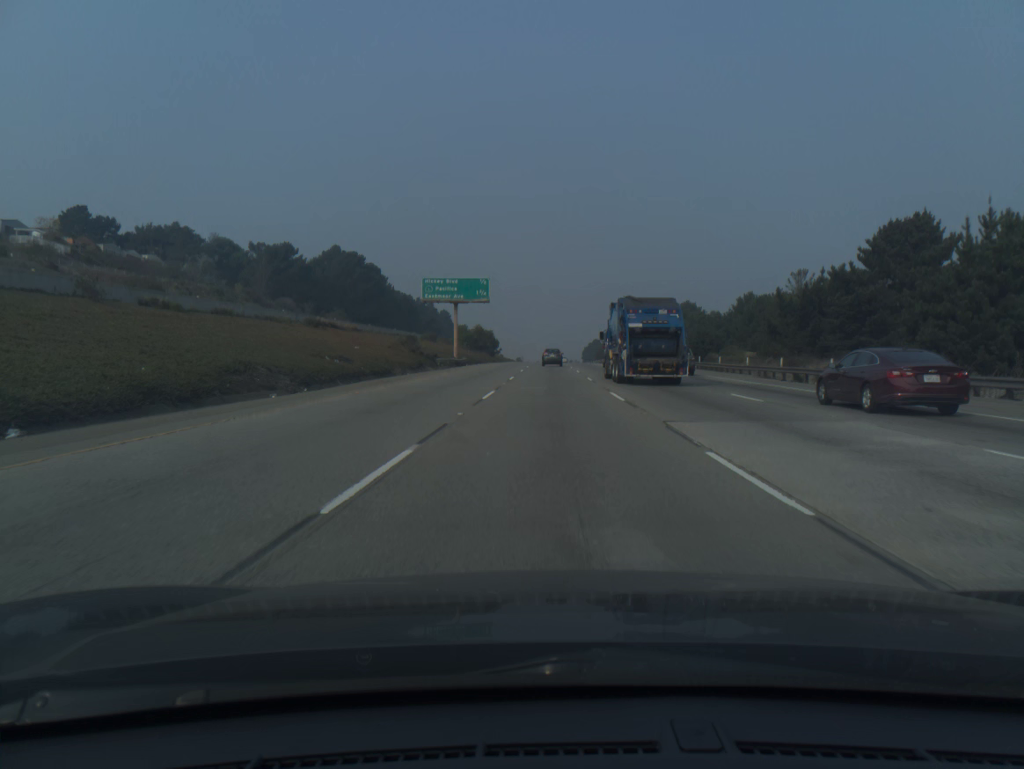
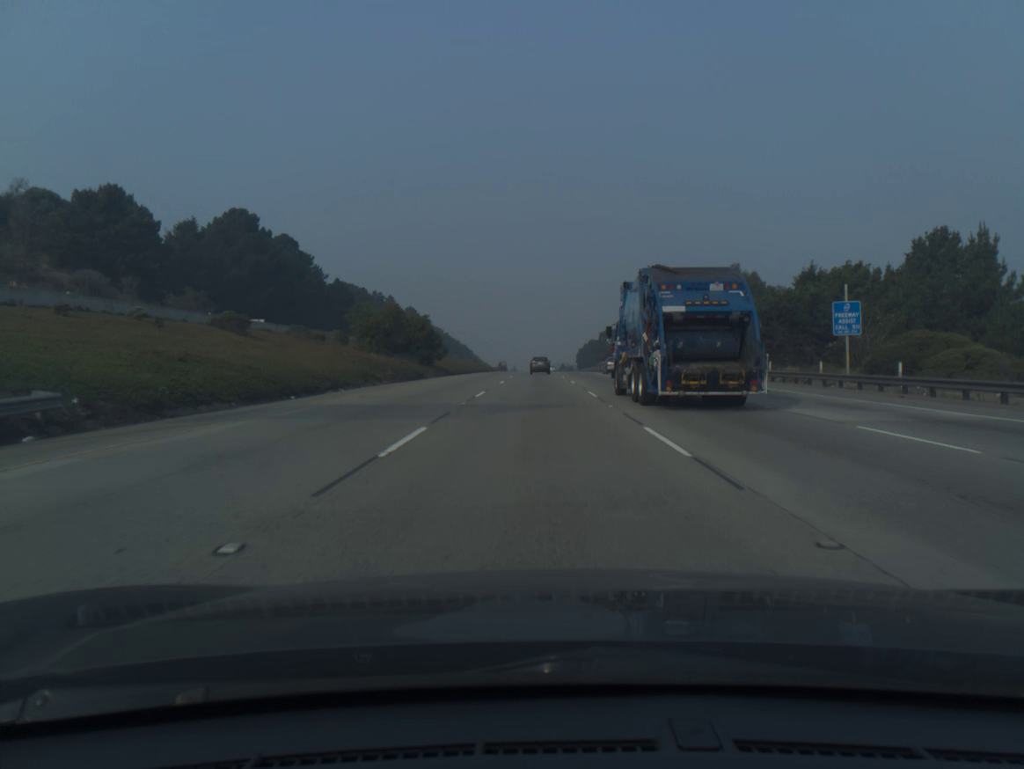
(+0.7, +69.6) m; +1°
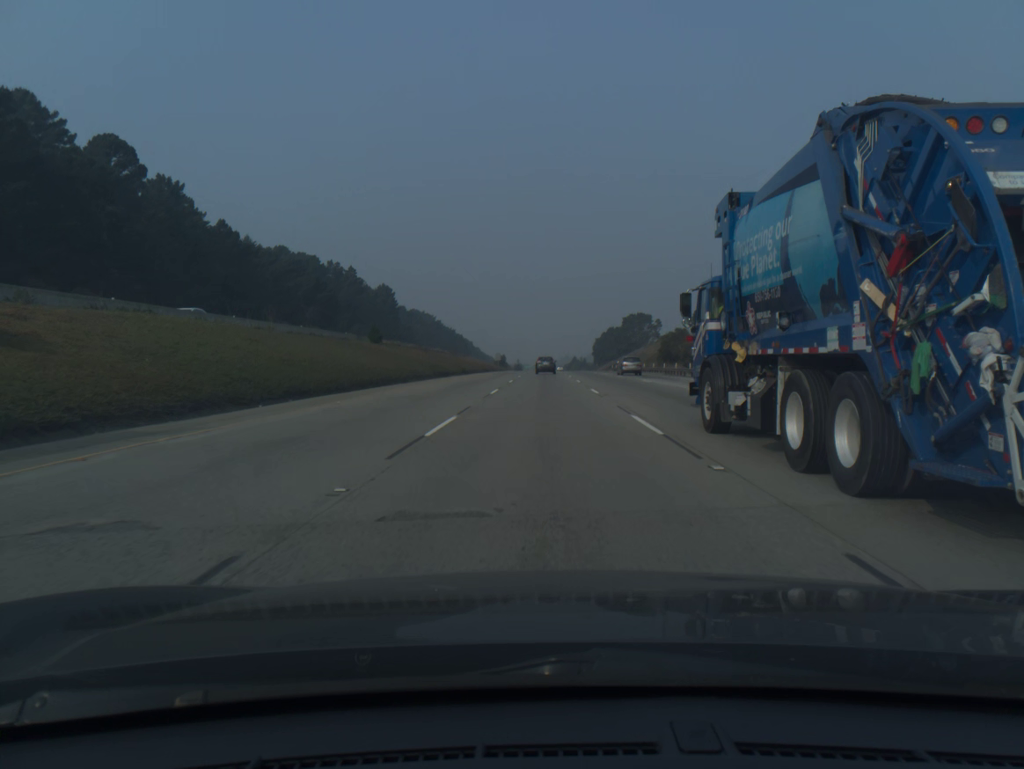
(-0.4, +70.3) m; -1°
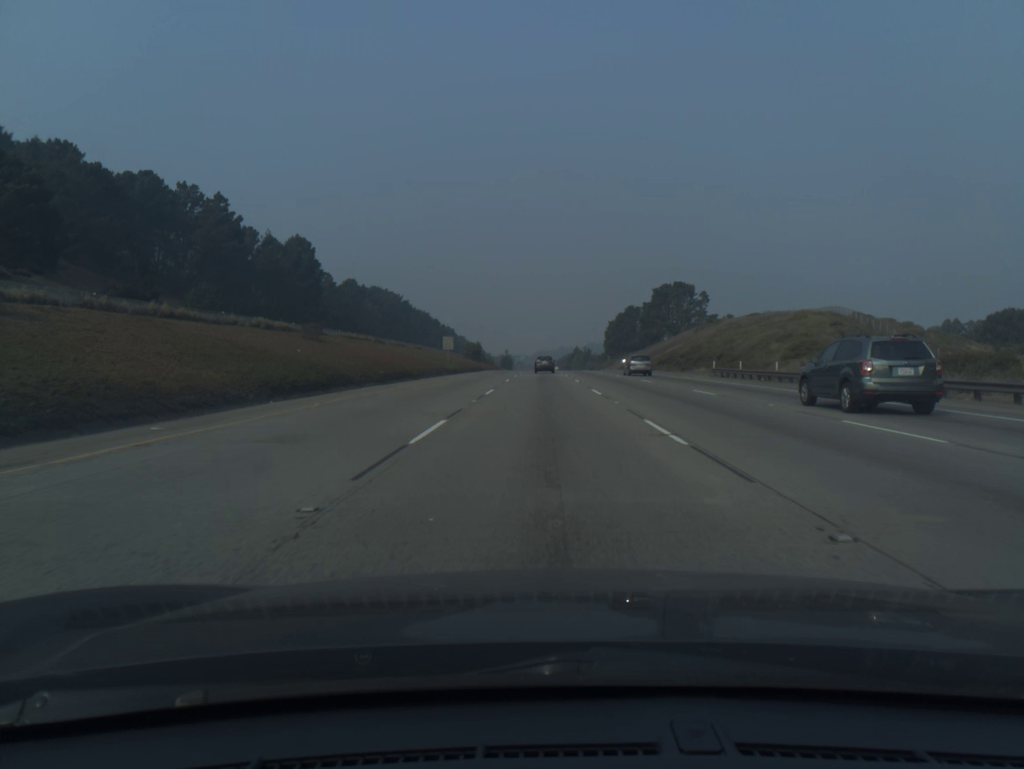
(+0.3, +89.1) m; 0°
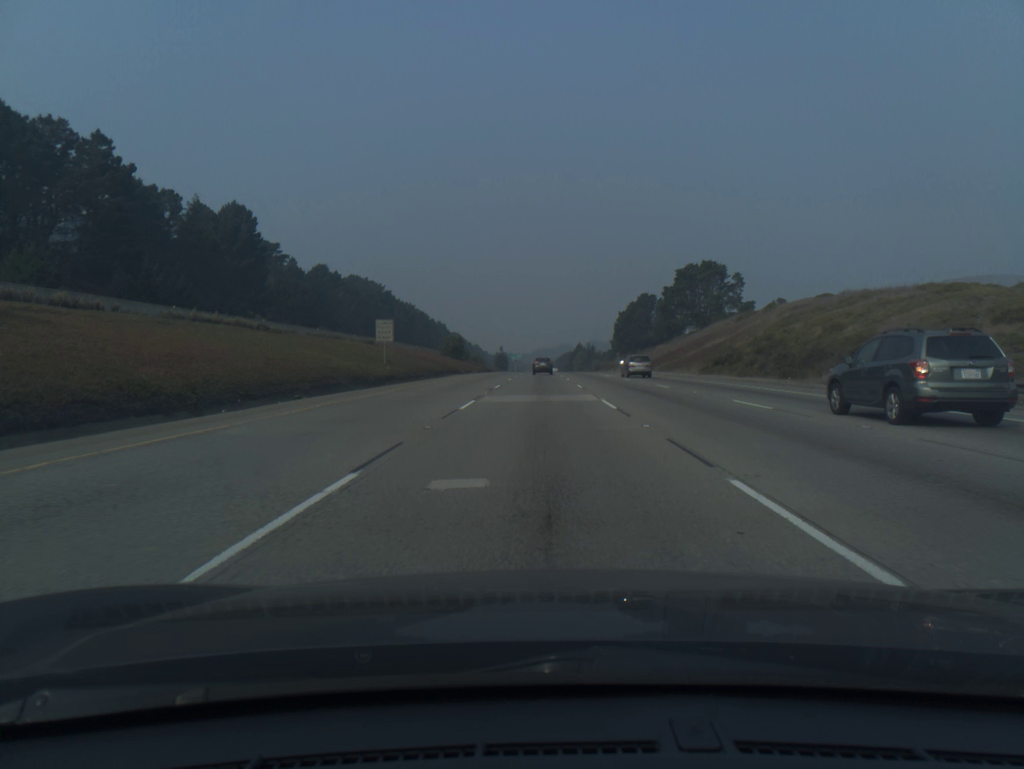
(+0.1, +35.8) m; 0°
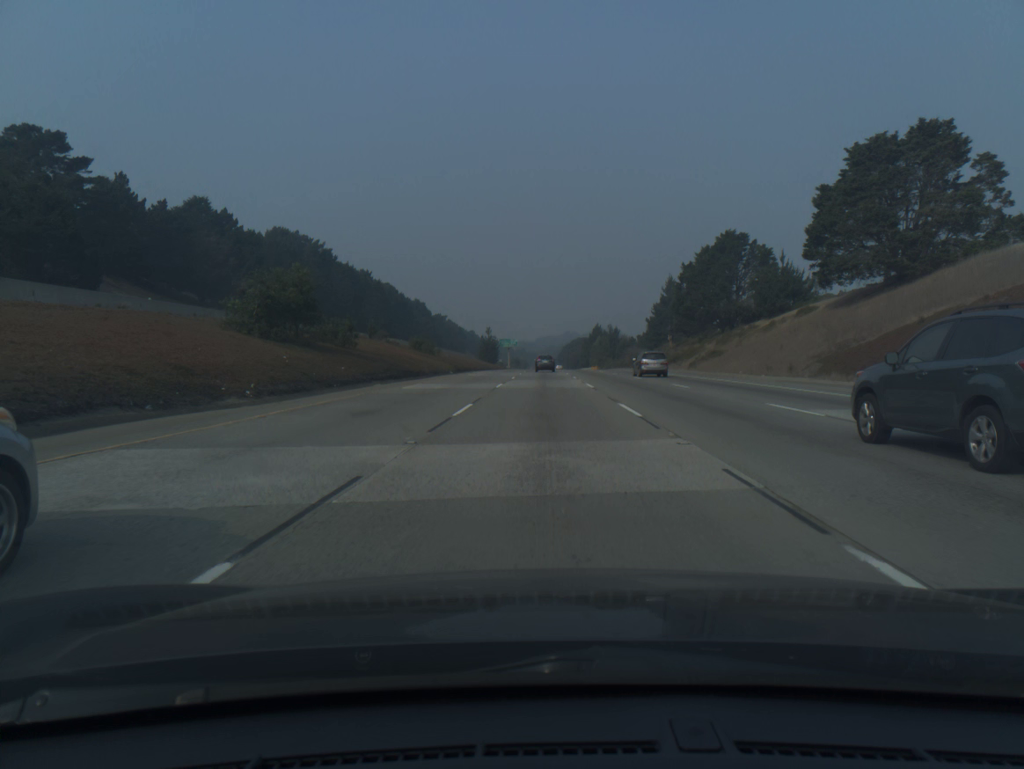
(-0.4, +90.8) m; 0°
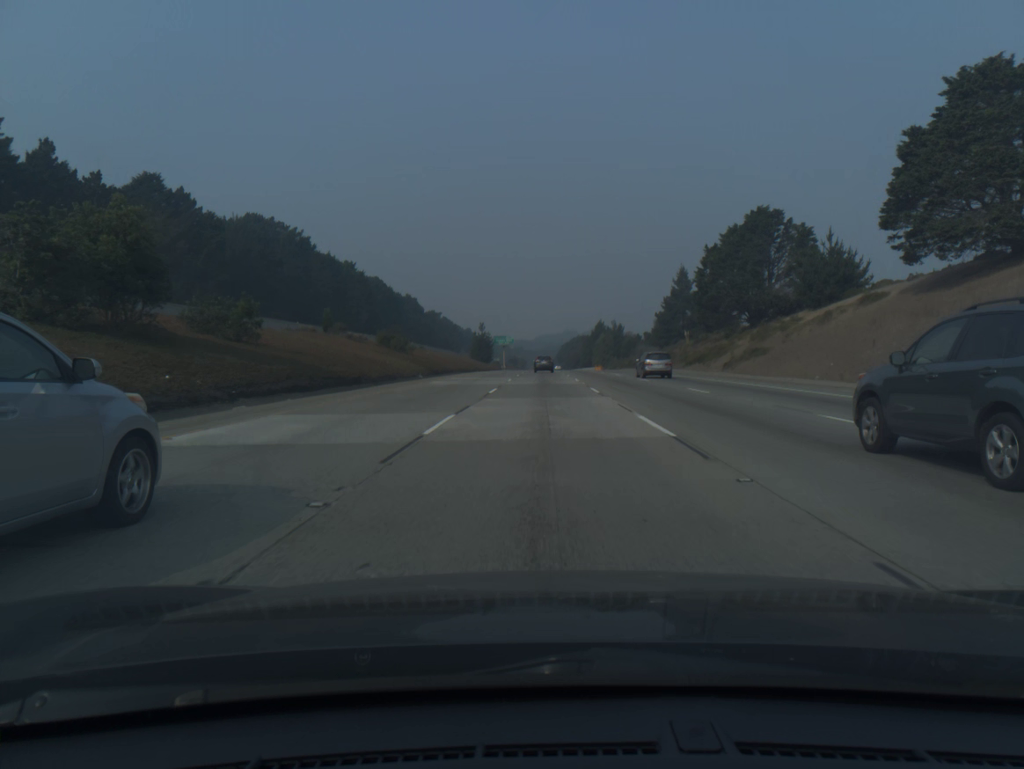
(0.0, +18.4) m; 0°
